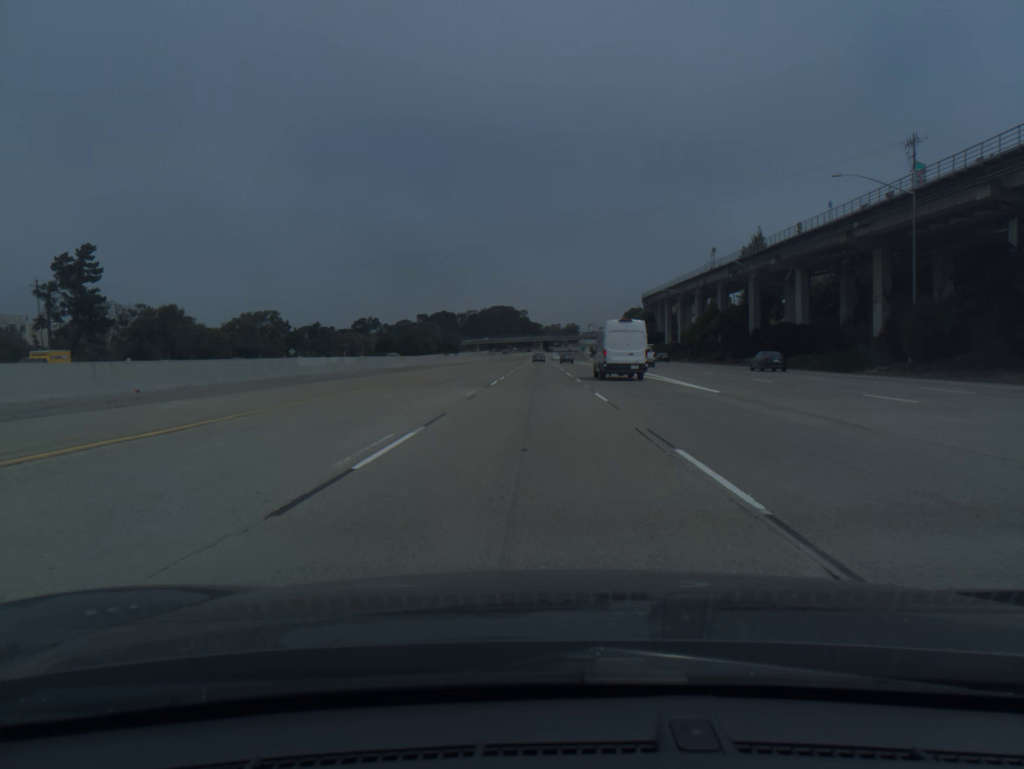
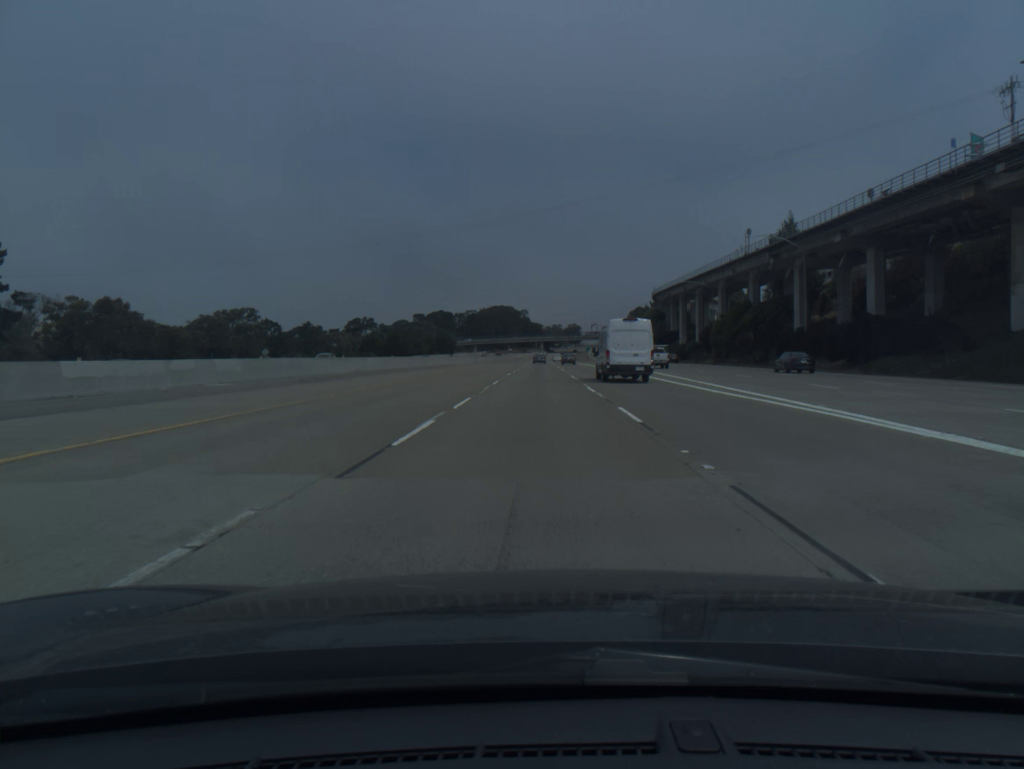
(0.0, +20.5) m; 0°
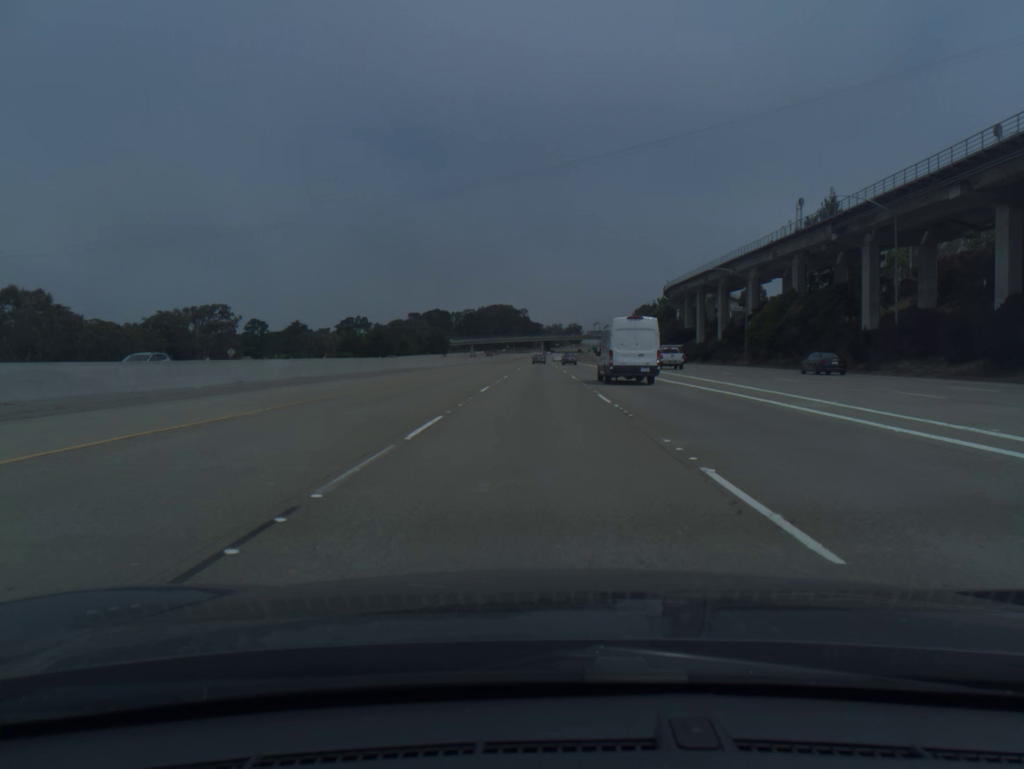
(0.0, +20.5) m; 0°
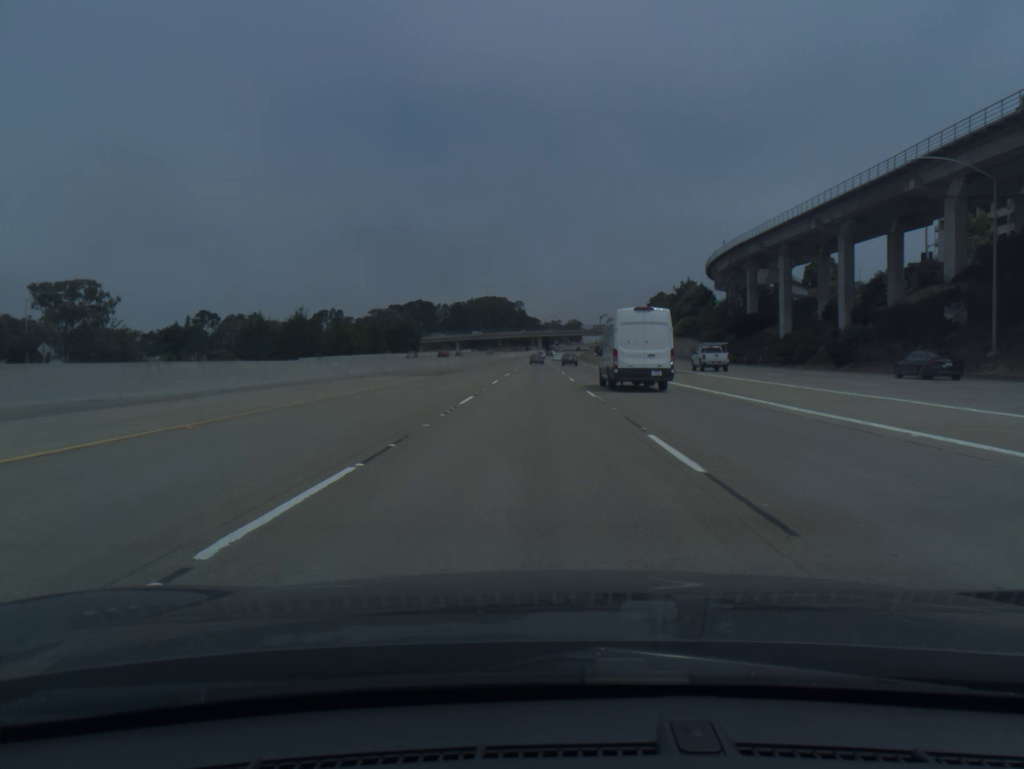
(+0.1, +60.7) m; 0°
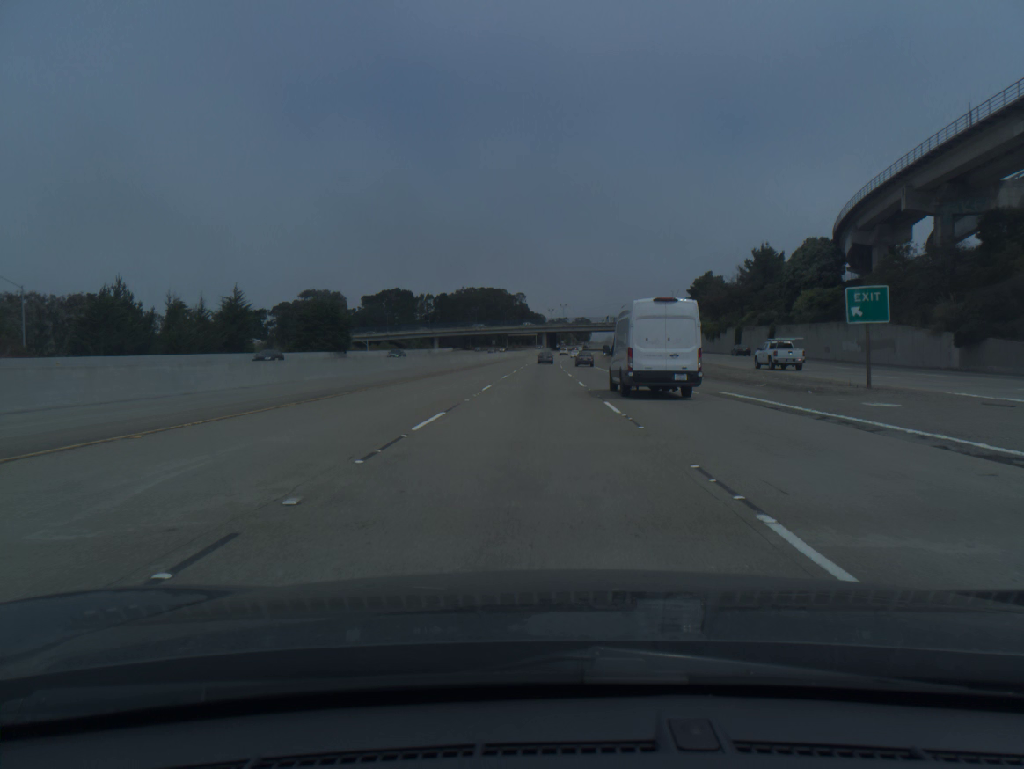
(-0.2, +79.7) m; 0°
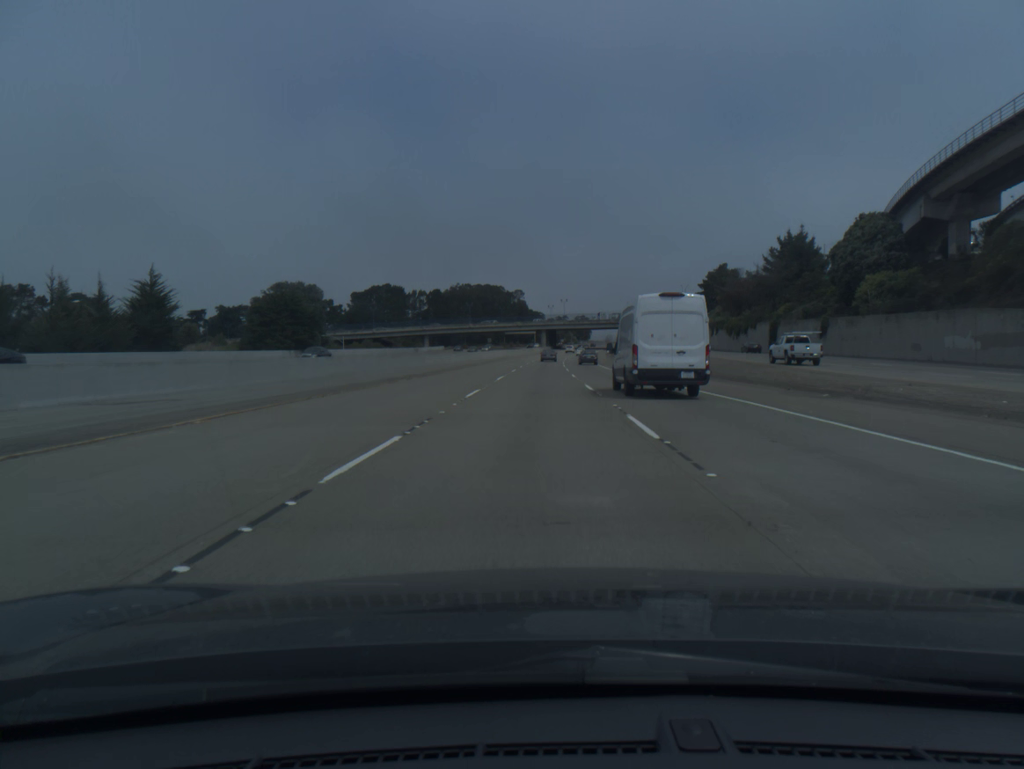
(0.0, +19.8) m; 0°
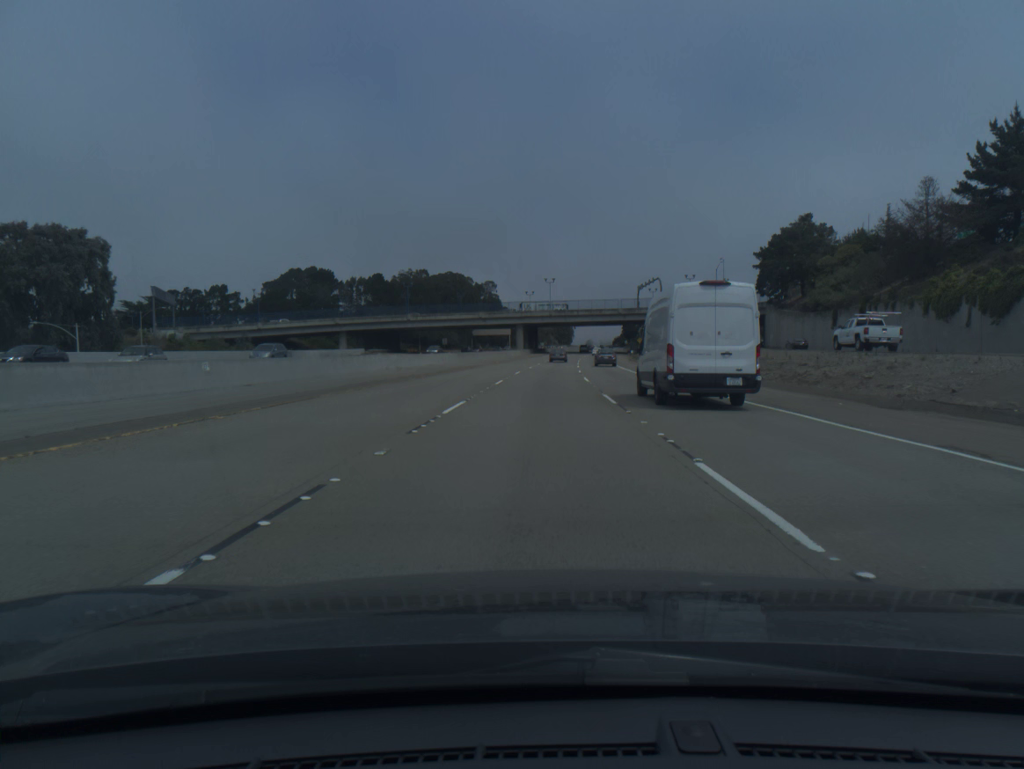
(+0.5, +78.8) m; +1°
